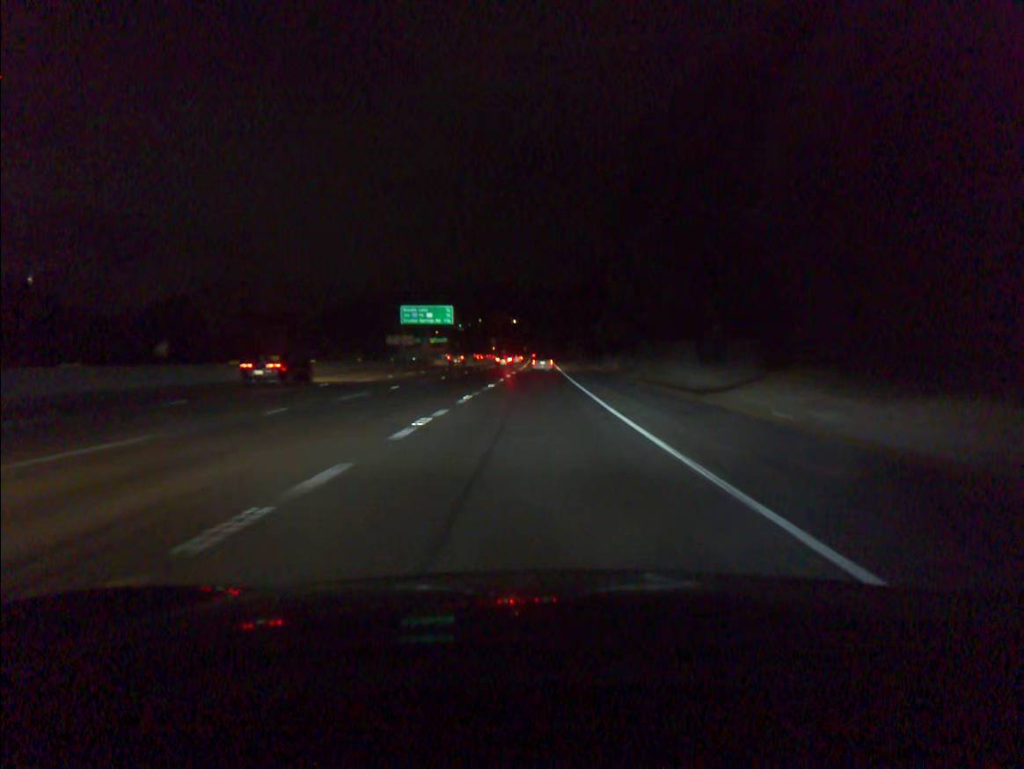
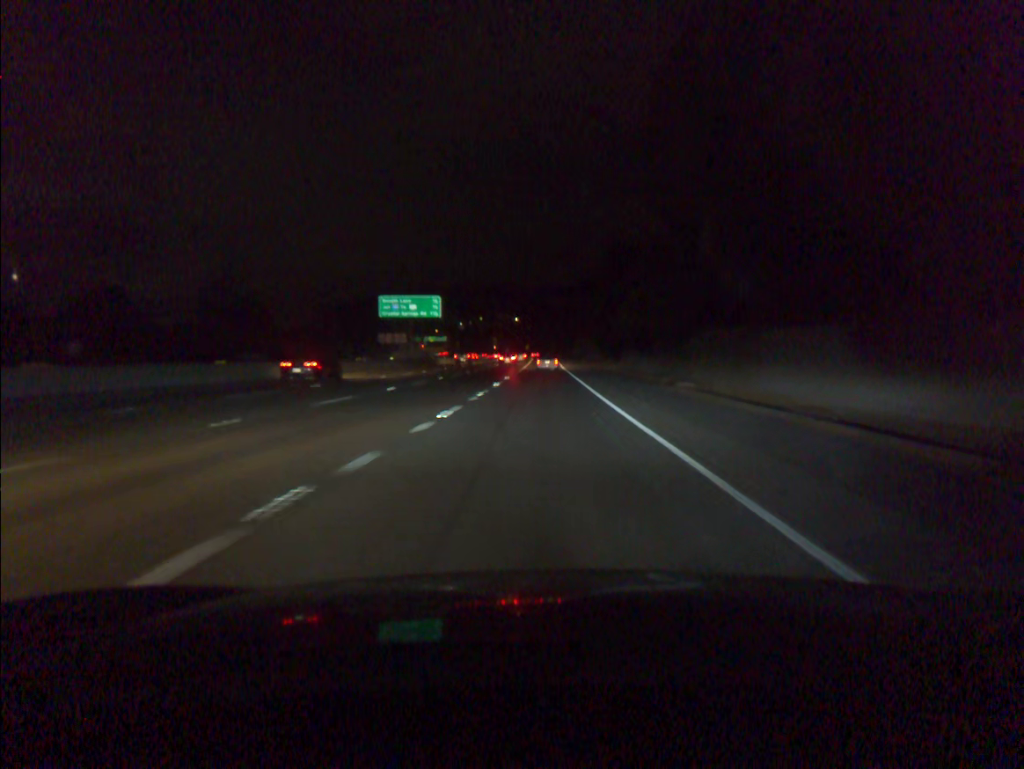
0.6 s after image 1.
(0.0, +16.8) m; 0°
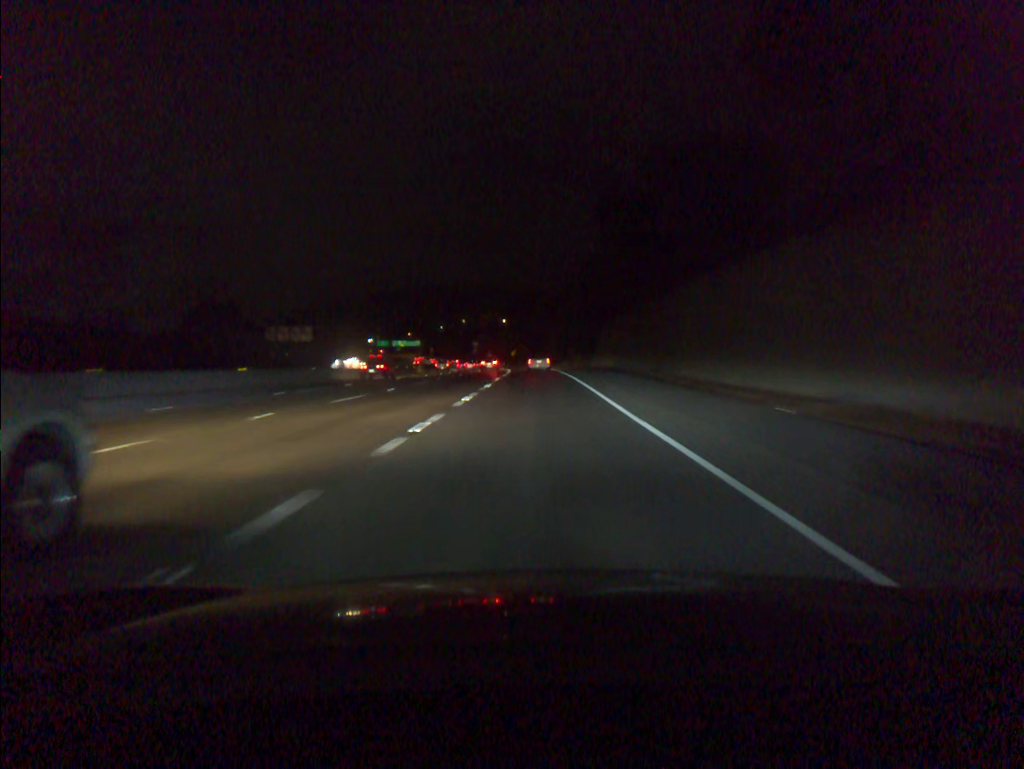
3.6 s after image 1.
(+0.5, +83.6) m; +1°
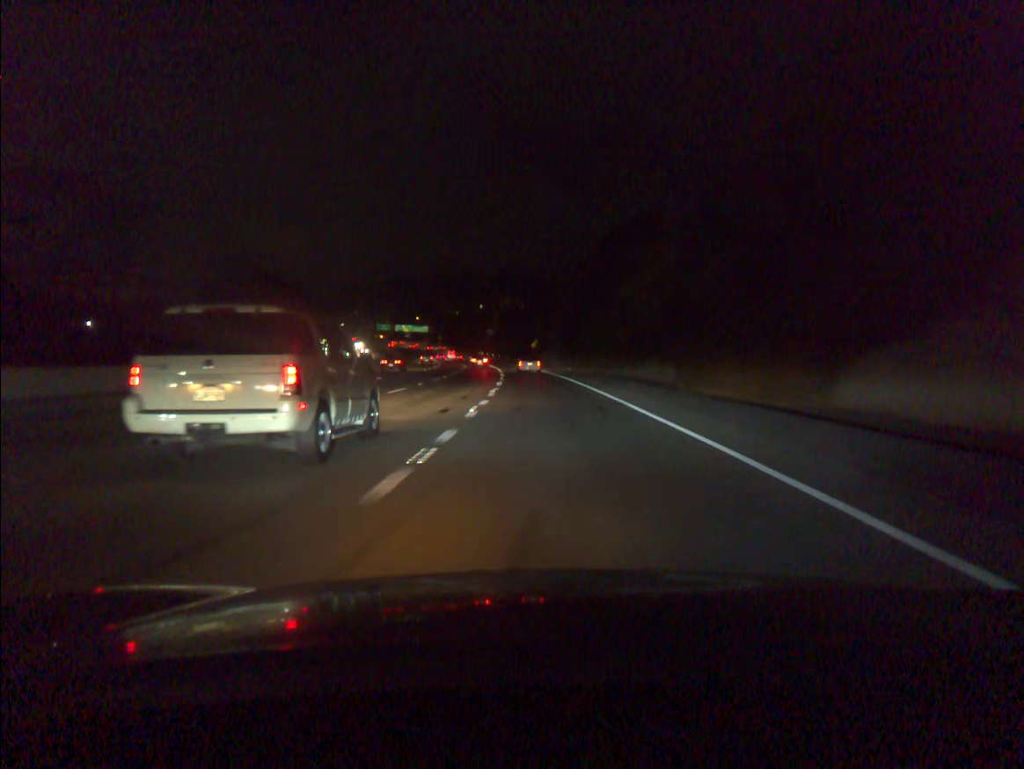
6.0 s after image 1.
(-1.2, +66.0) m; -2°
